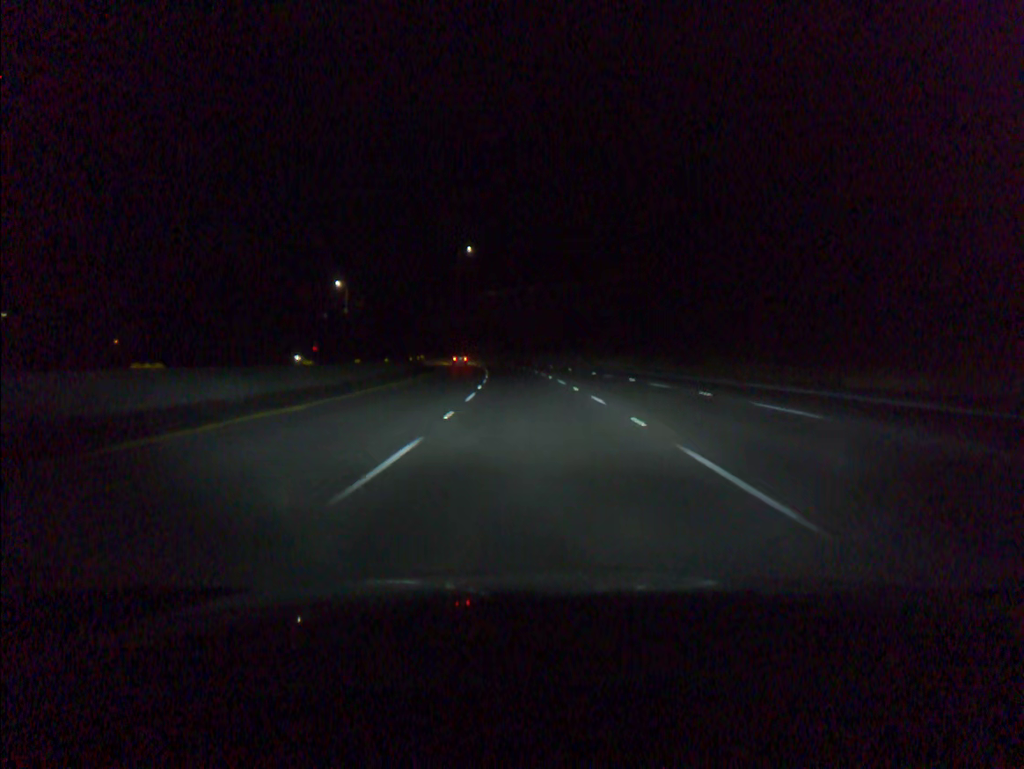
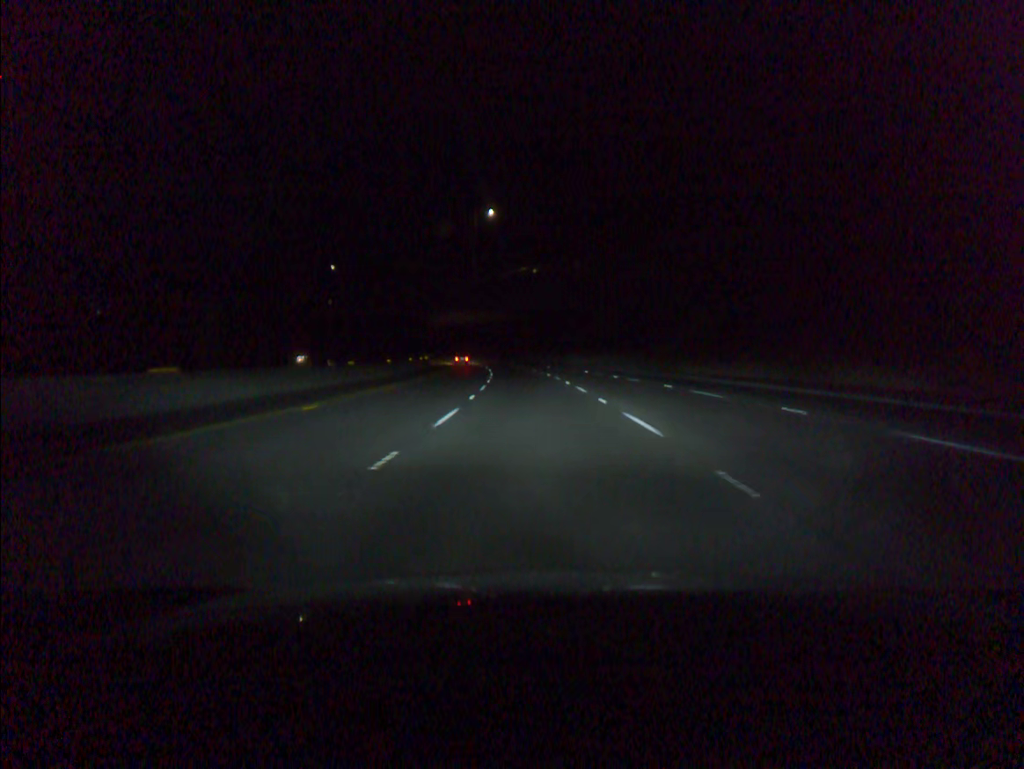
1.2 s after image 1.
(-0.9, +36.6) m; -3°
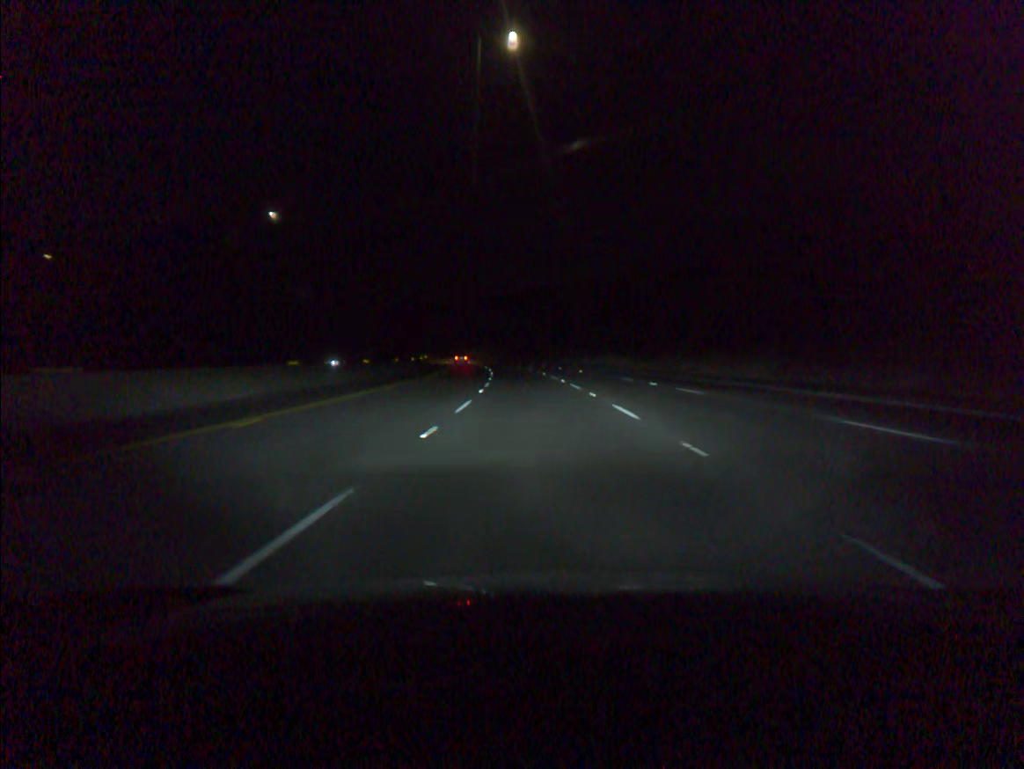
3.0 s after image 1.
(-1.8, +54.8) m; -4°
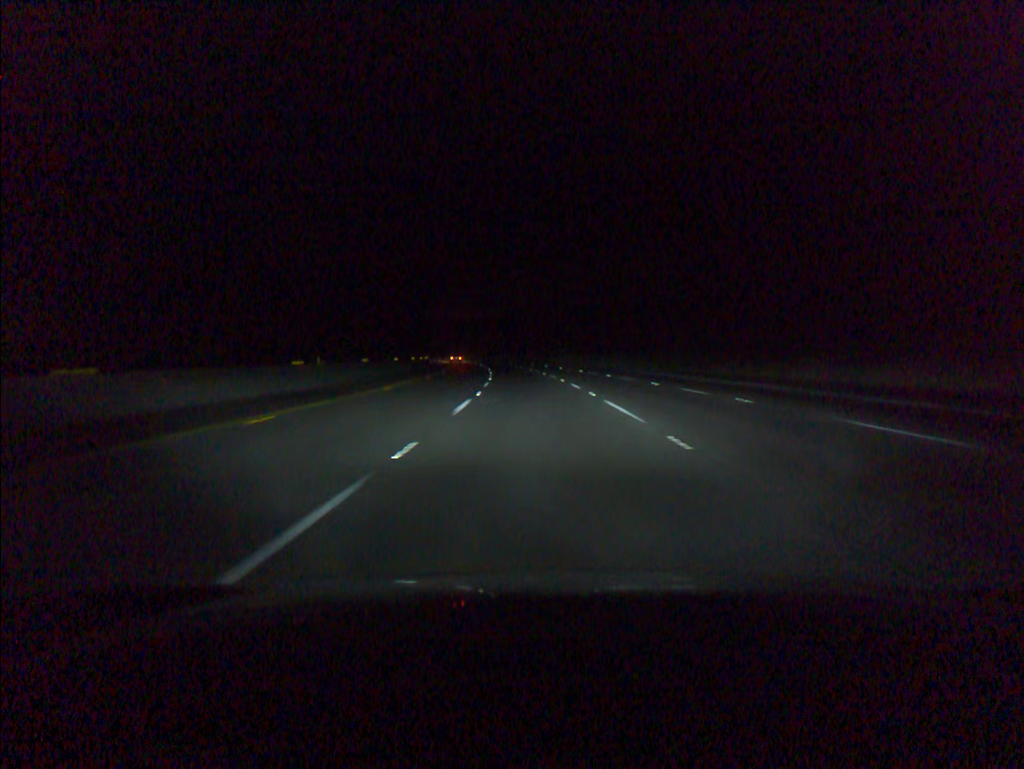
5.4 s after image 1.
(-3.2, +73.0) m; -5°
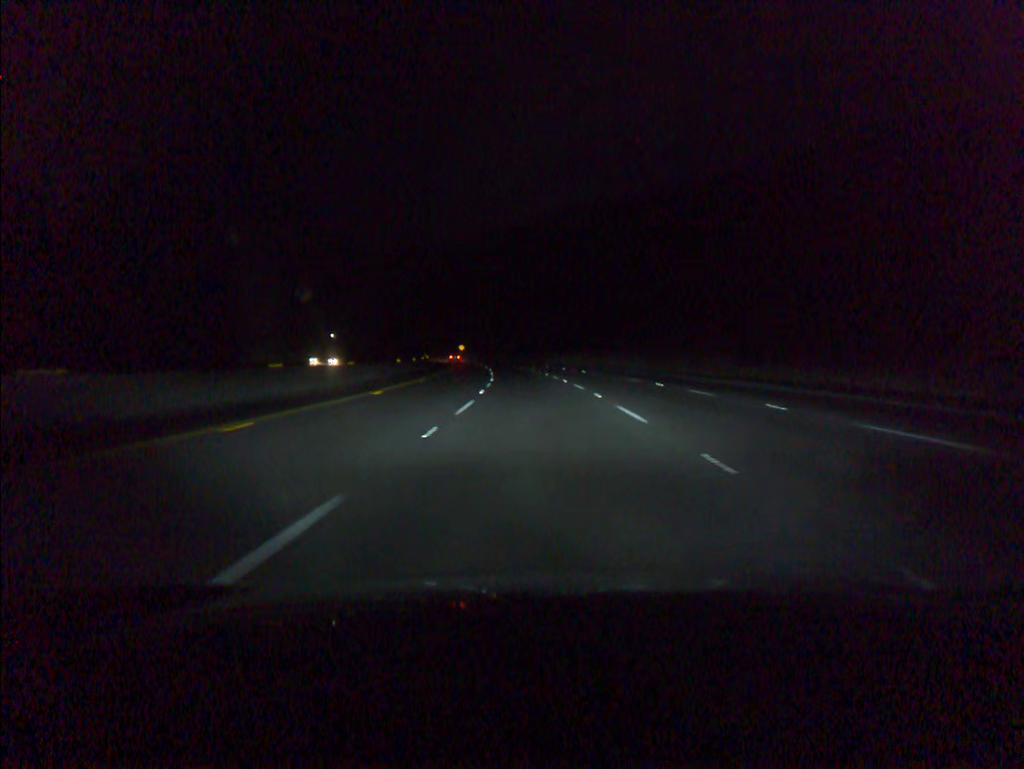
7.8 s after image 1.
(-3.1, +73.0) m; -5°
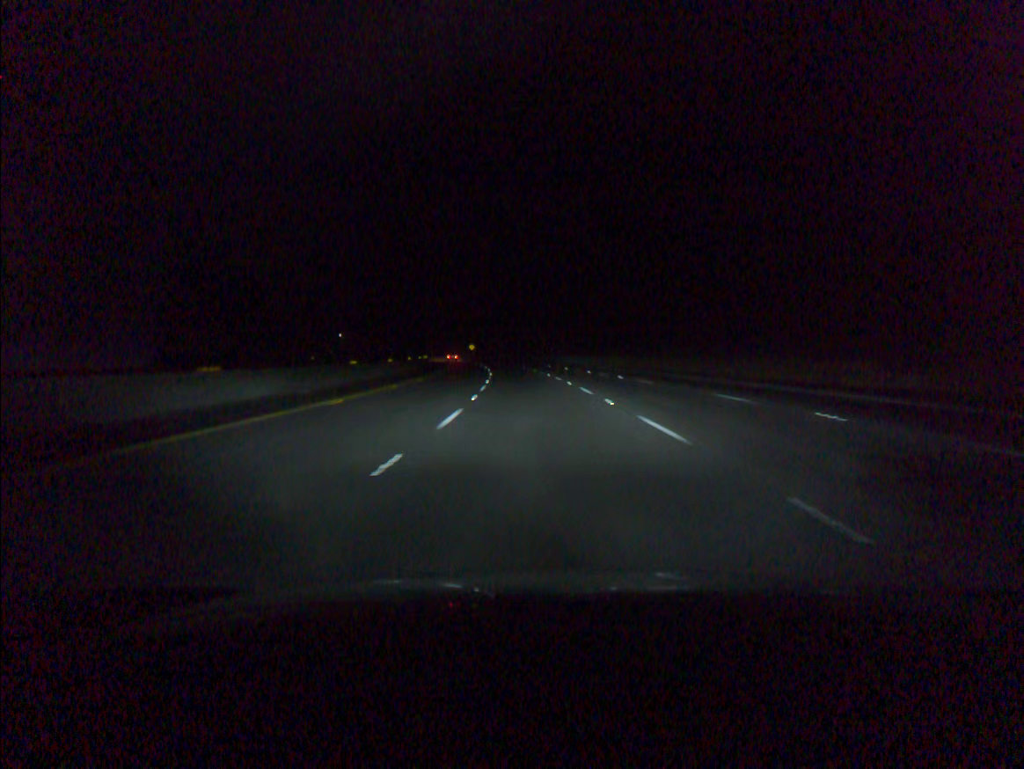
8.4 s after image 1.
(-0.2, +18.3) m; -1°
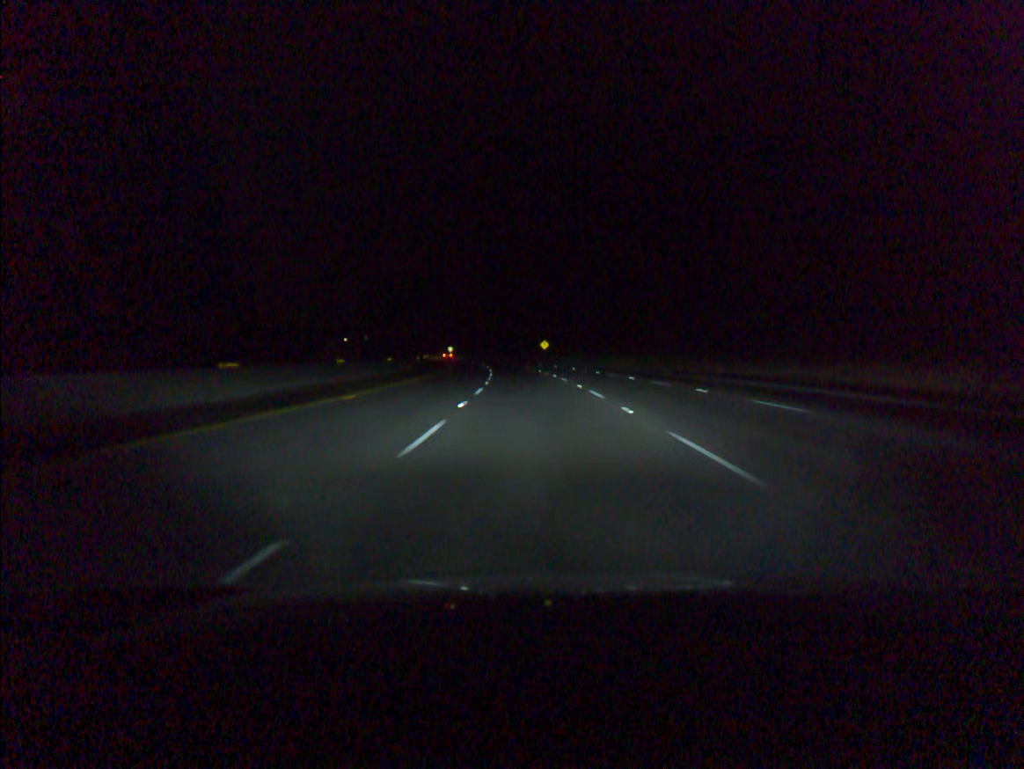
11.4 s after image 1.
(-5.1, +91.3) m; -6°
